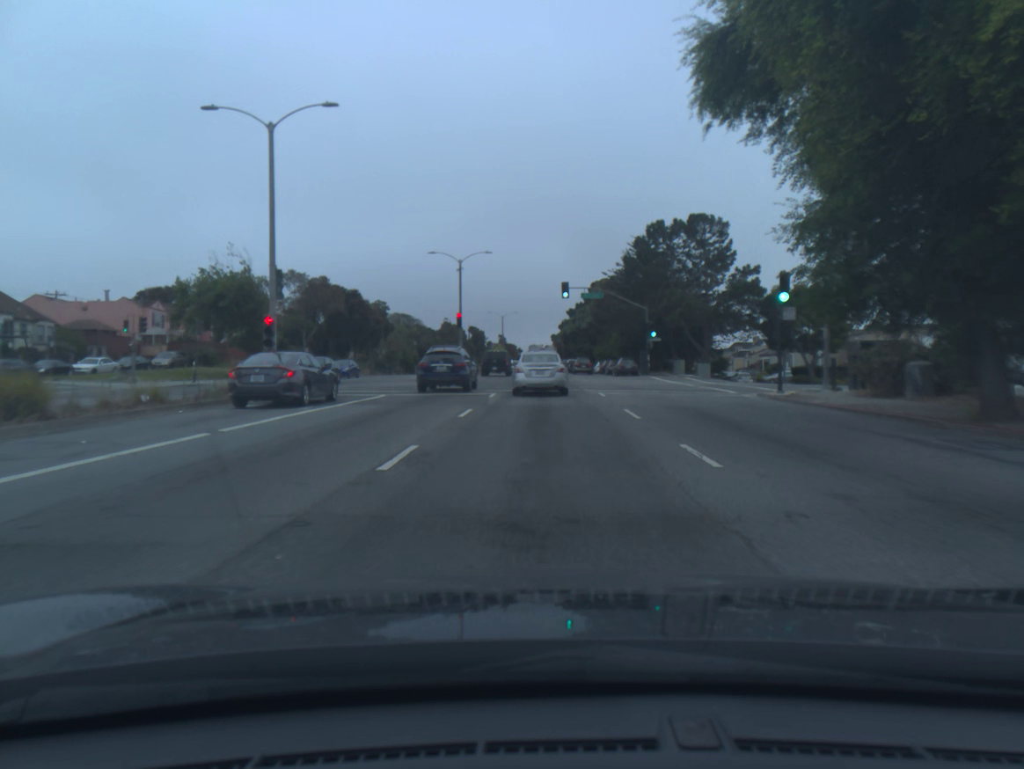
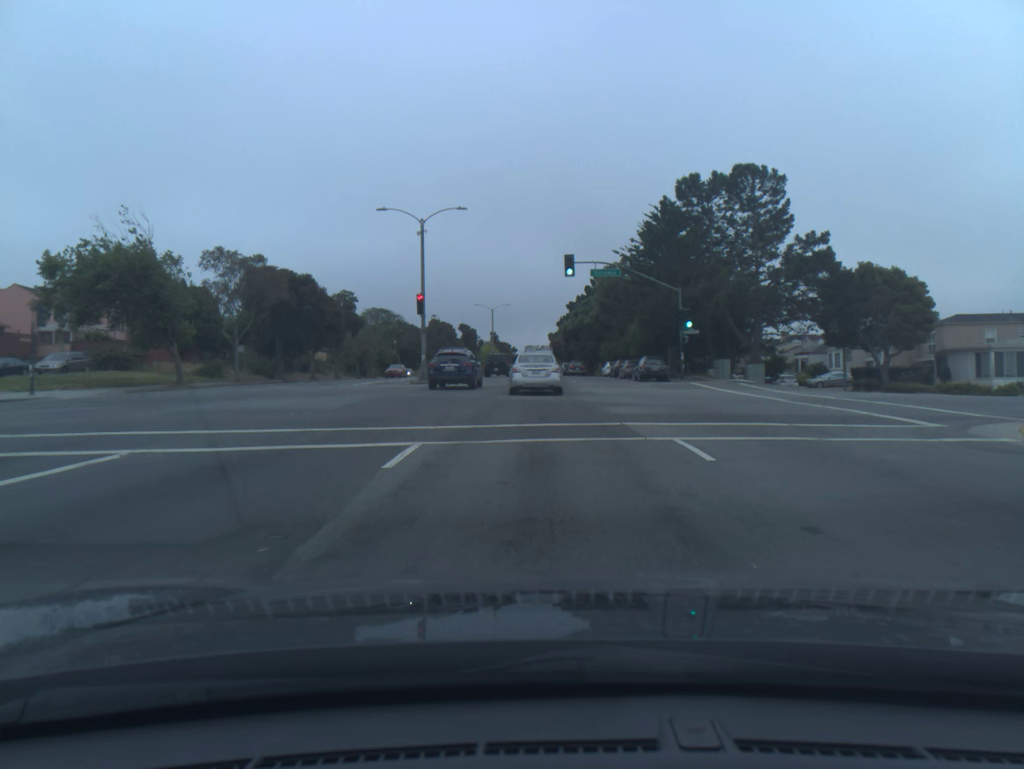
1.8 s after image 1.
(0.0, +16.3) m; 0°
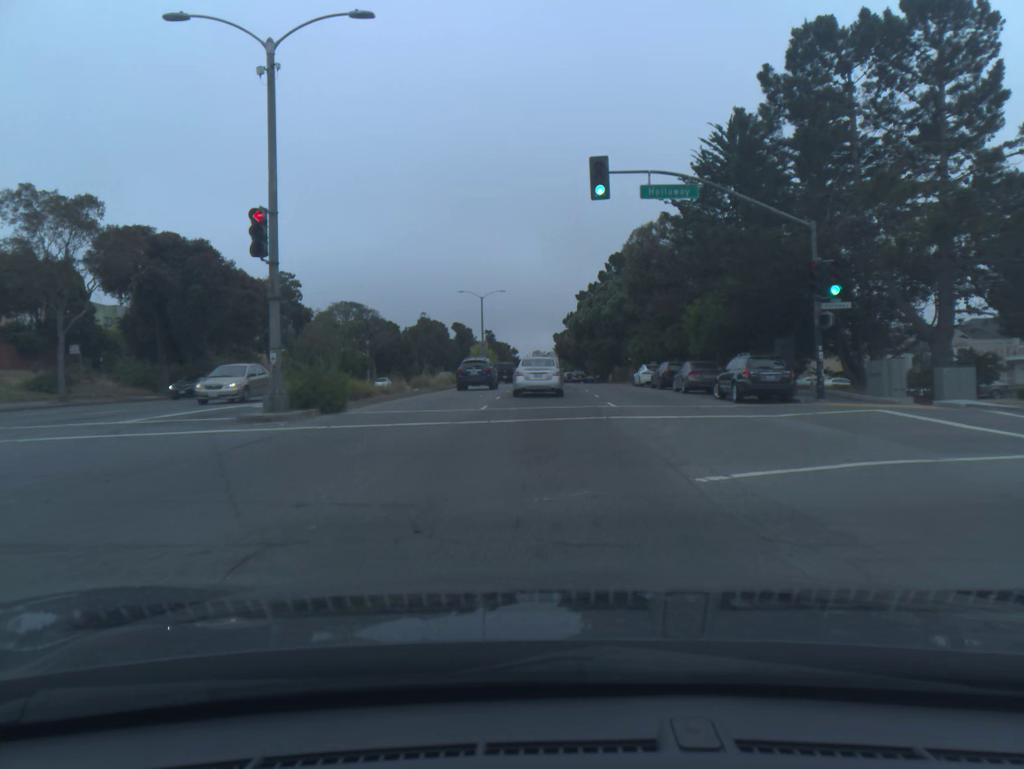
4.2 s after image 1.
(0.0, +22.8) m; 0°
